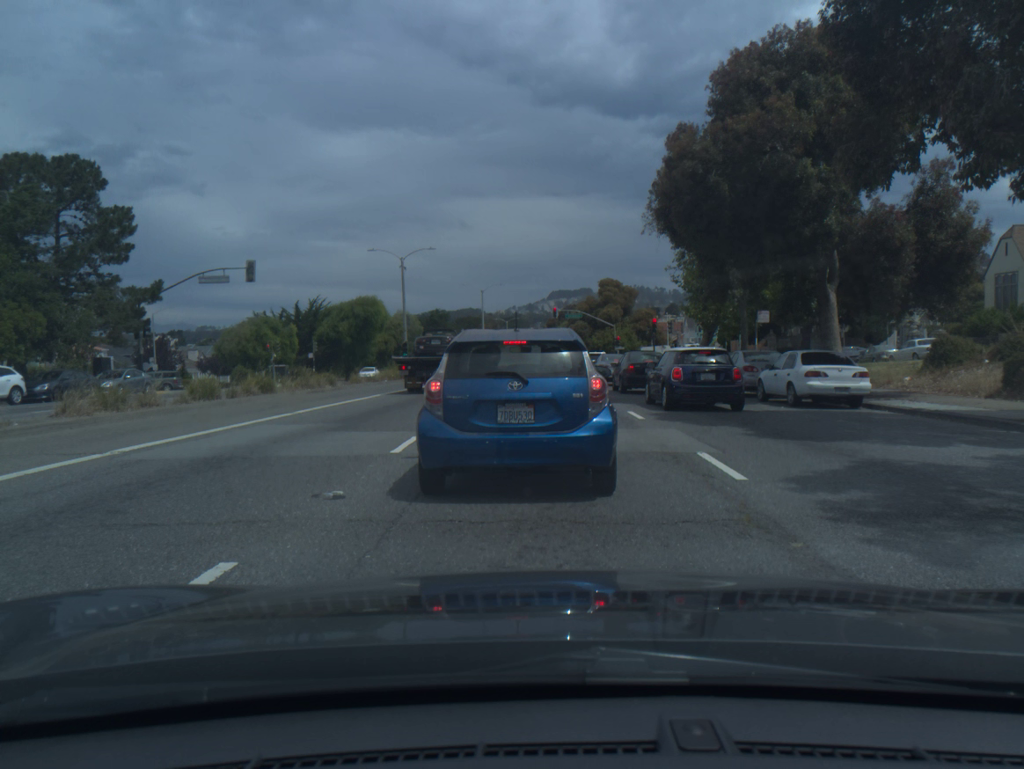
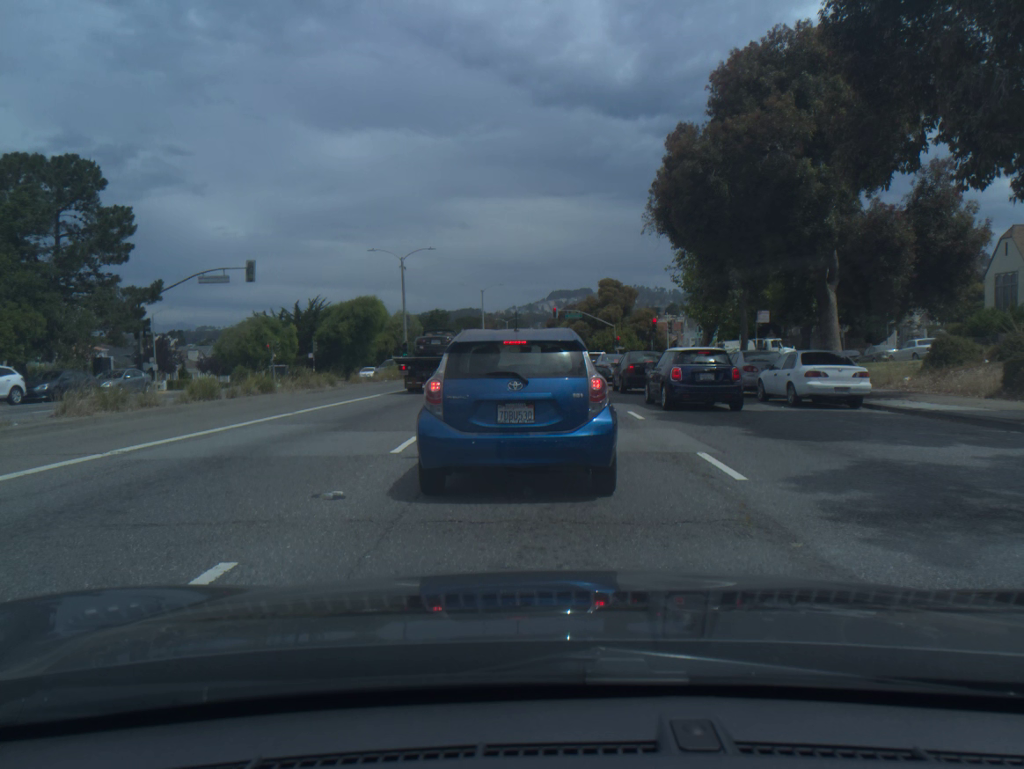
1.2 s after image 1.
(0.0, 0.0) m; 0°
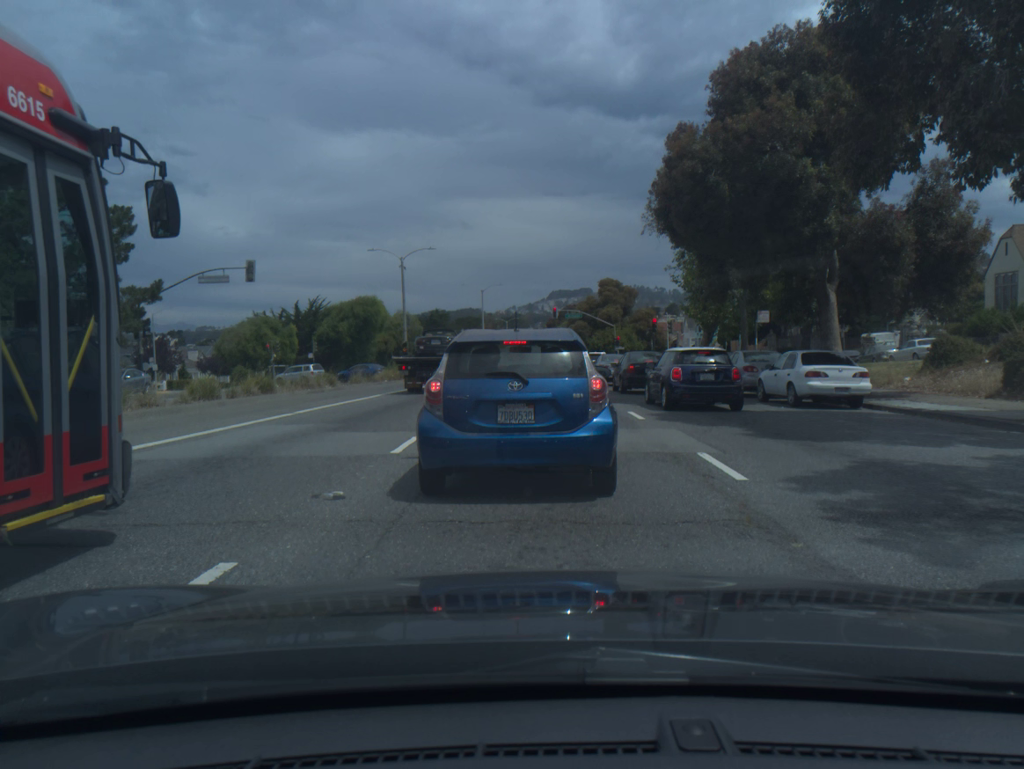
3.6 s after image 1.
(0.0, 0.0) m; 0°
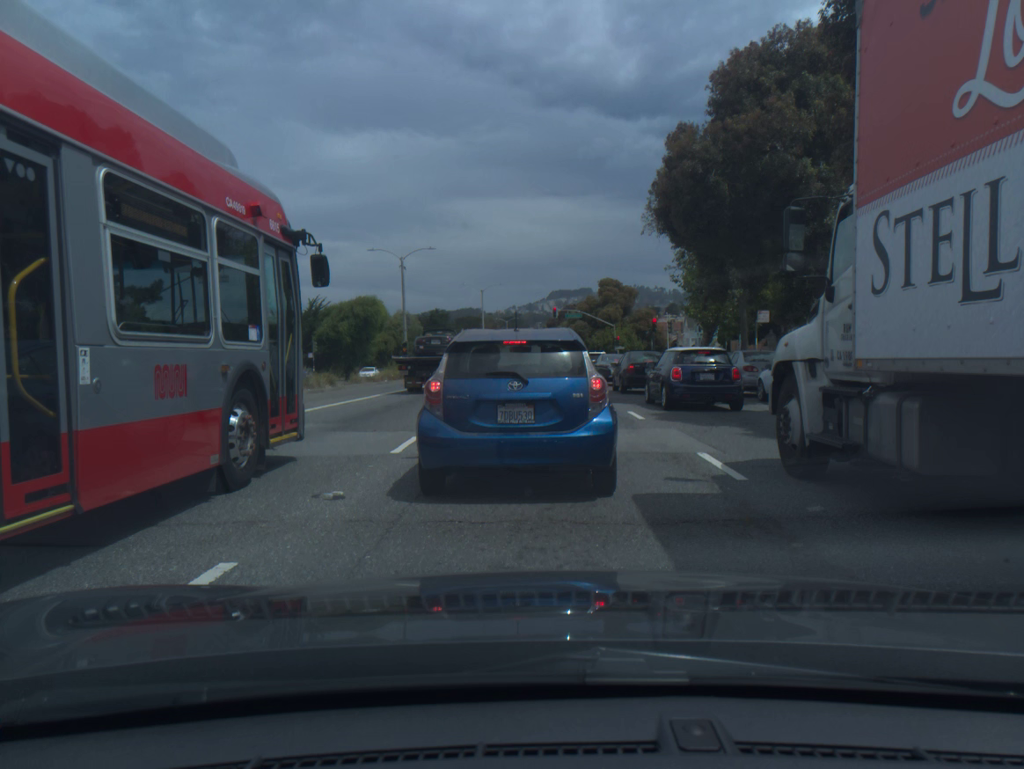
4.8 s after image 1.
(0.0, 0.0) m; 0°
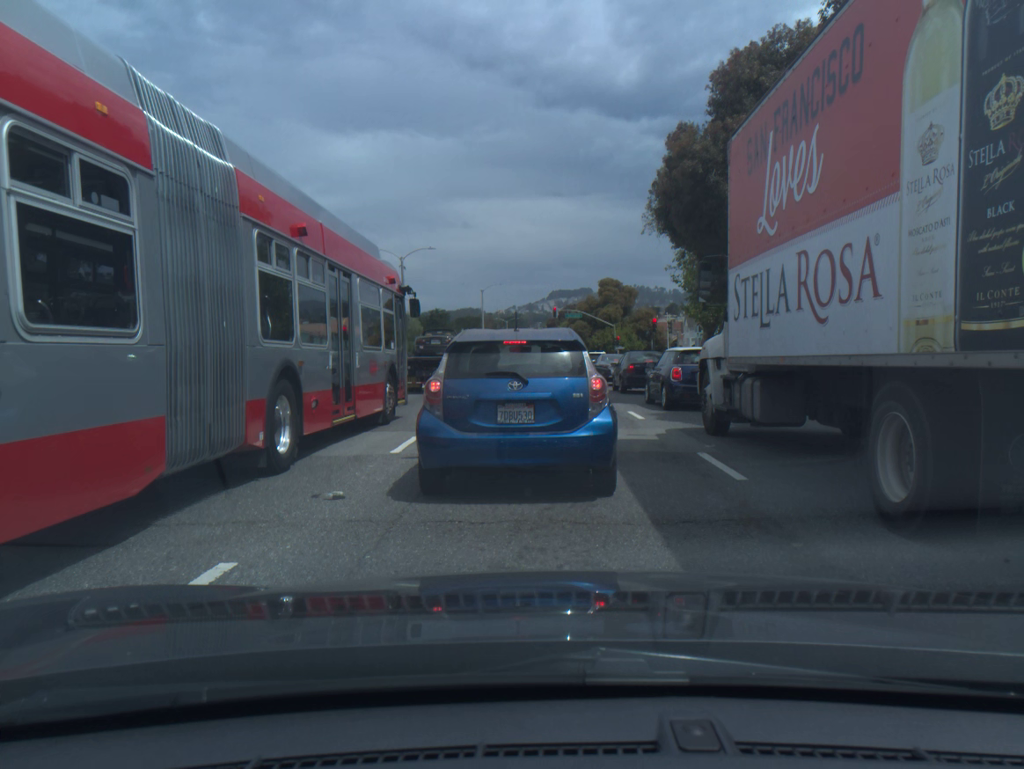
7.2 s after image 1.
(0.0, -0.1) m; 0°
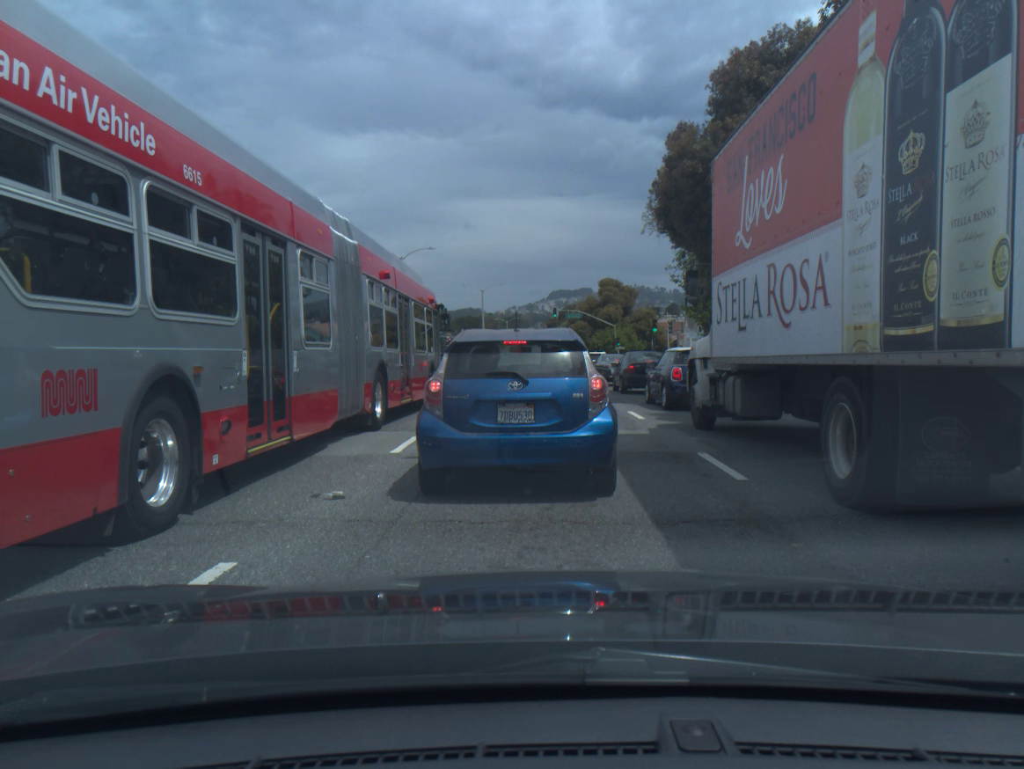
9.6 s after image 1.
(0.0, 0.0) m; 0°
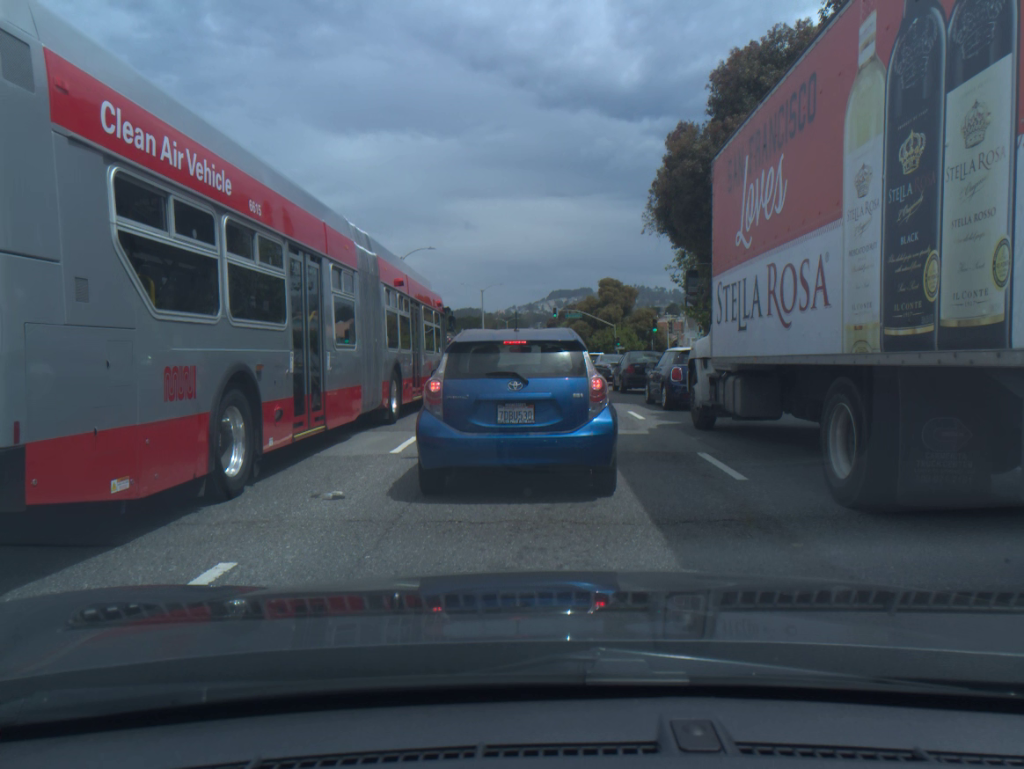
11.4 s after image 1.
(0.0, 0.0) m; 0°
